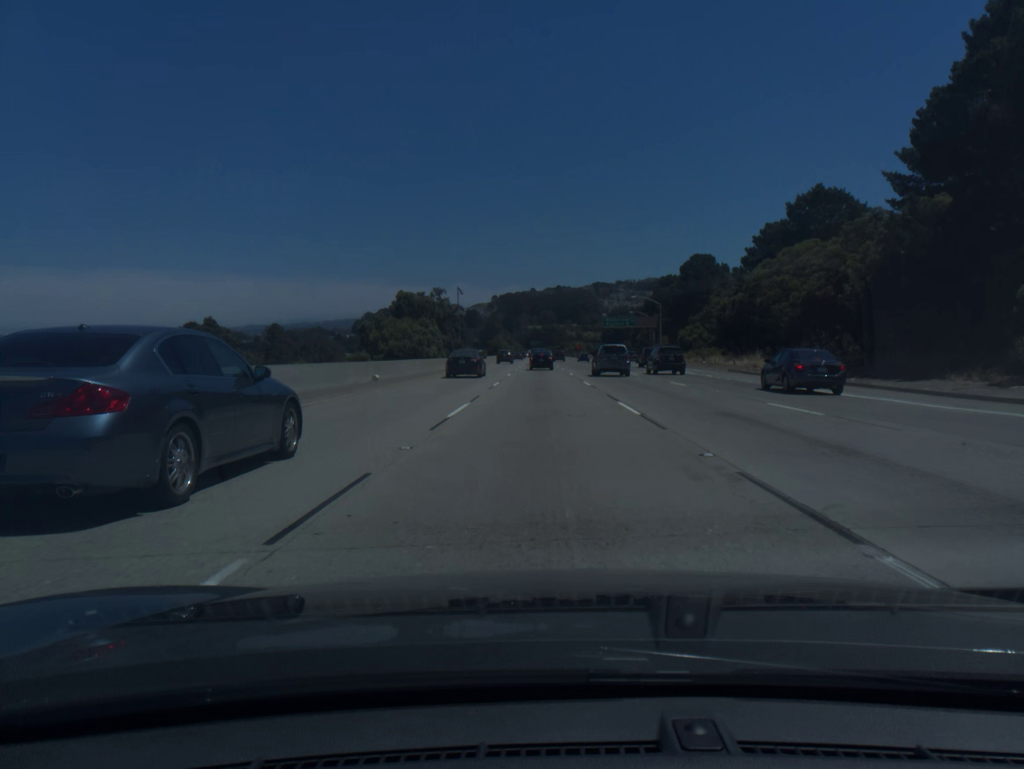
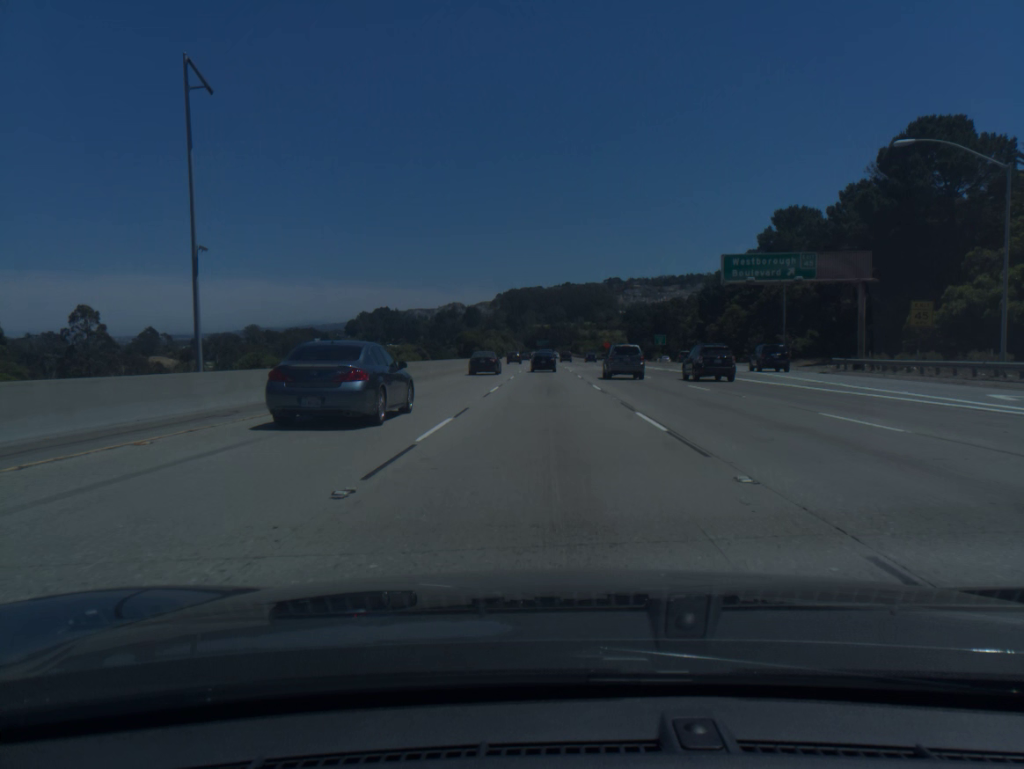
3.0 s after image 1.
(-0.4, +91.3) m; -1°
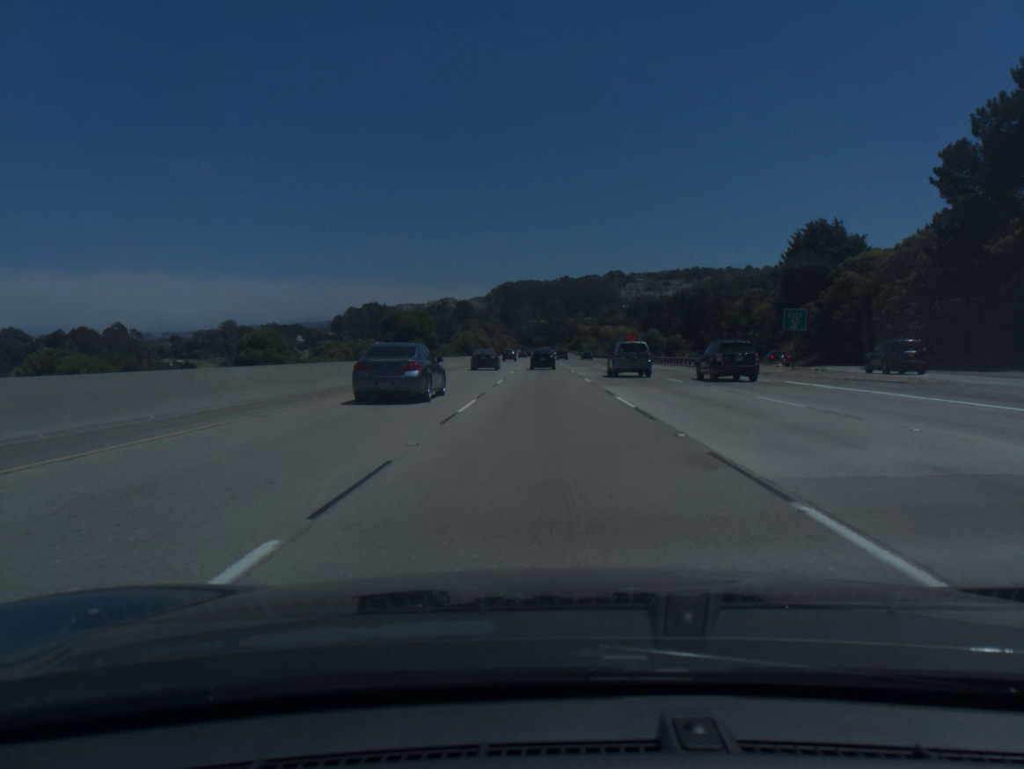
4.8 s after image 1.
(+0.1, +53.8) m; 0°
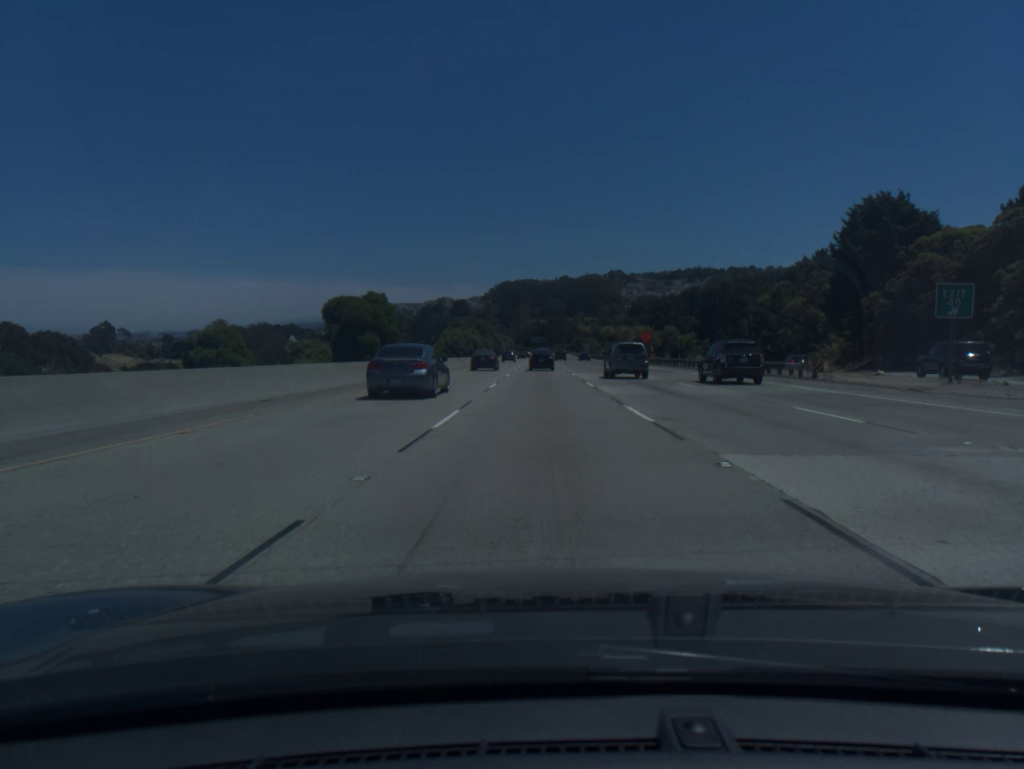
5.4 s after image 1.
(0.0, +17.8) m; 0°
